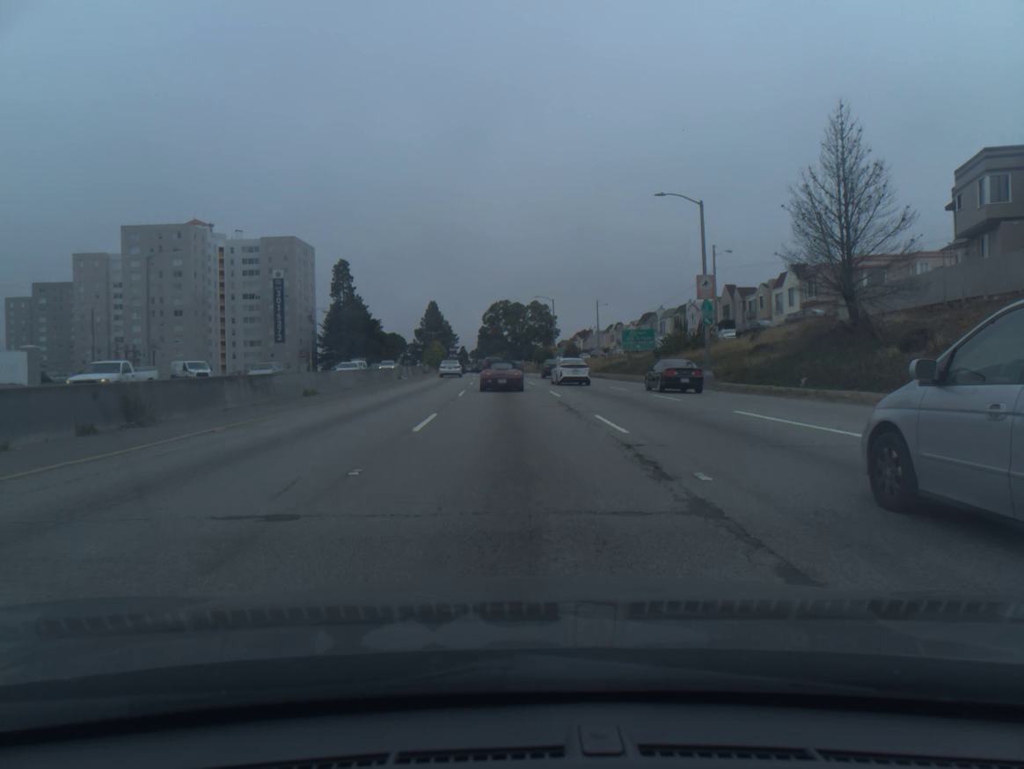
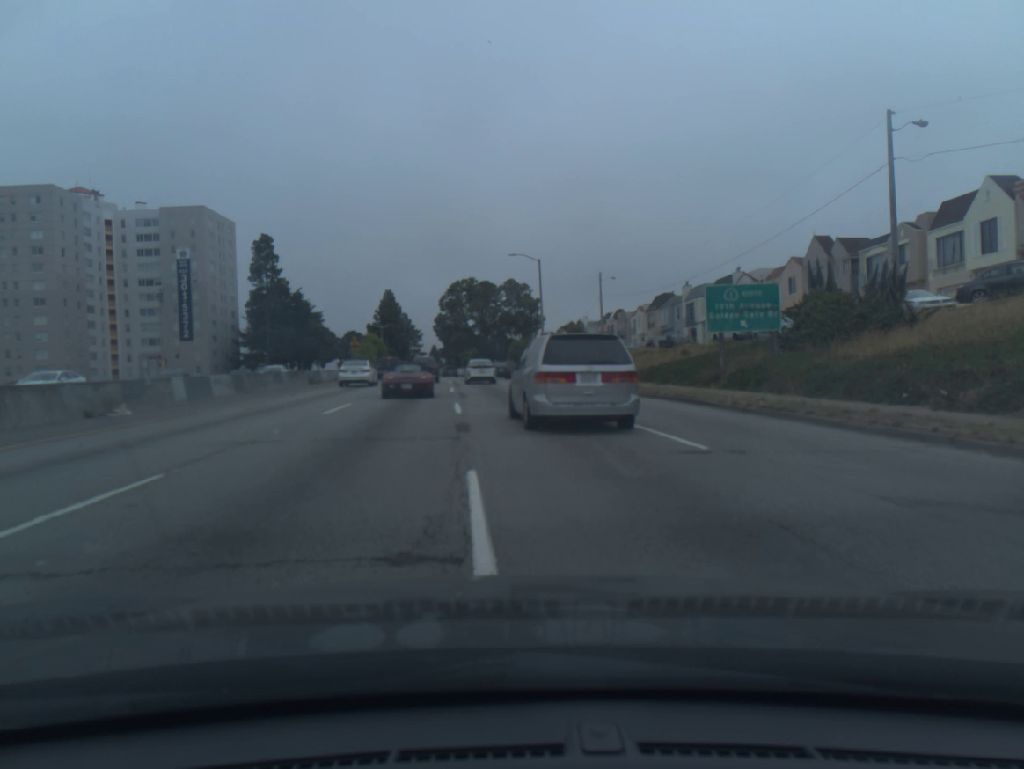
(+0.9, +38.6) m; +2°
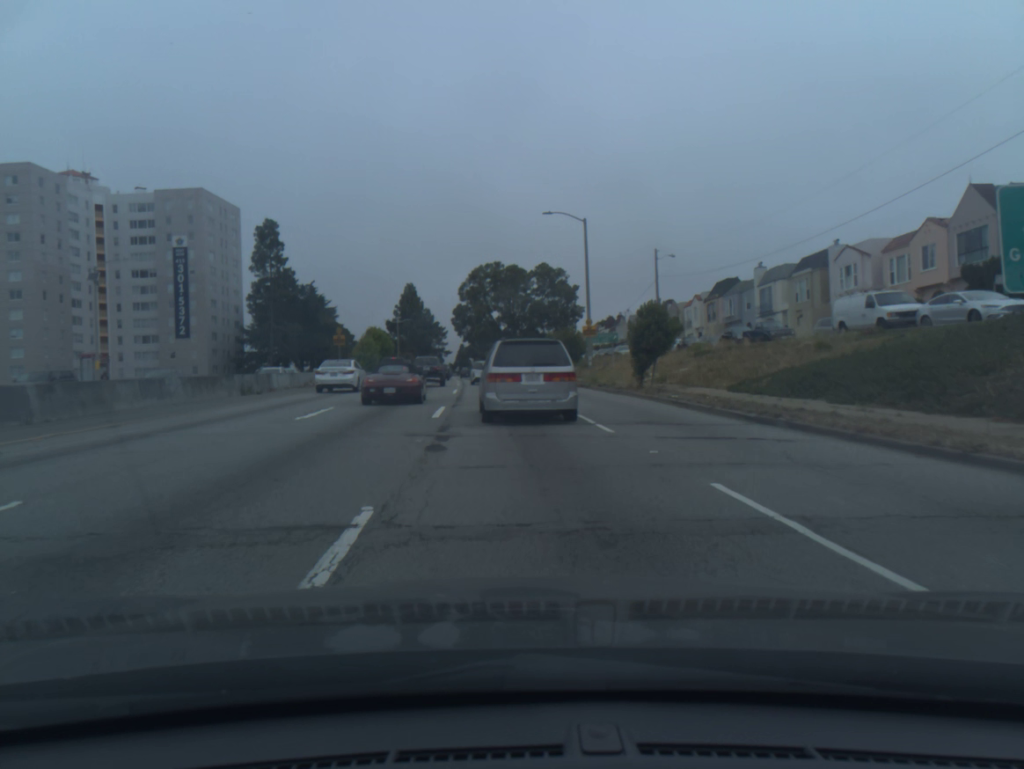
(-0.3, +16.6) m; -2°
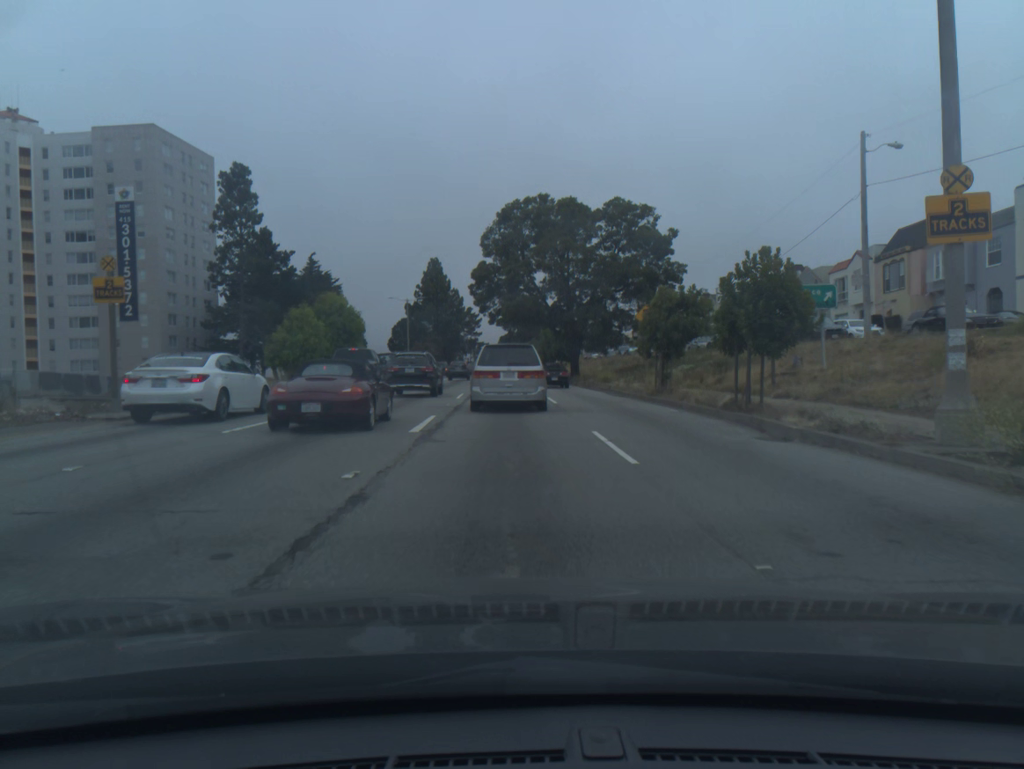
(-0.9, +33.2) m; -3°
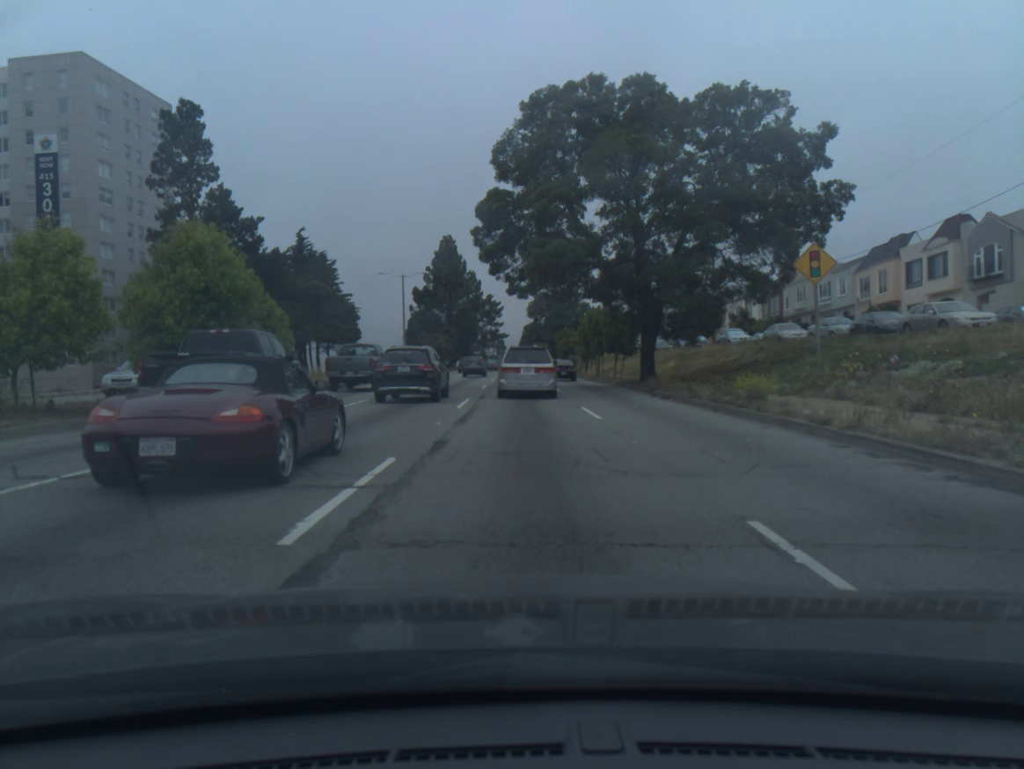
(-0.4, +22.9) m; -2°
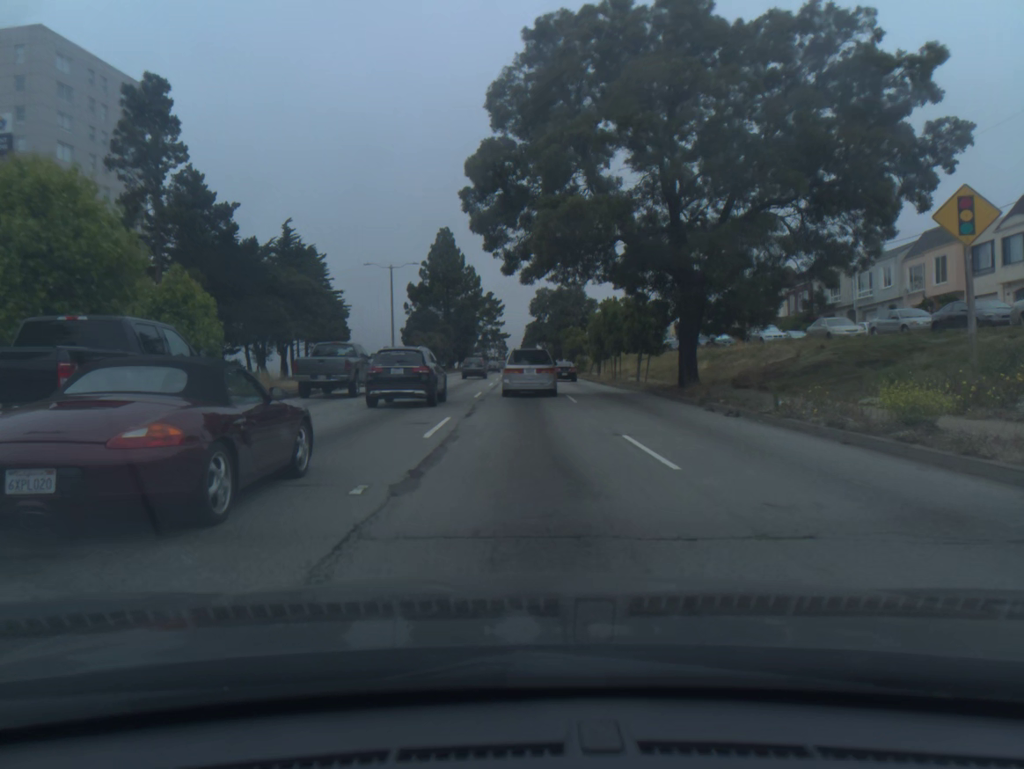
(0.0, +7.7) m; 0°
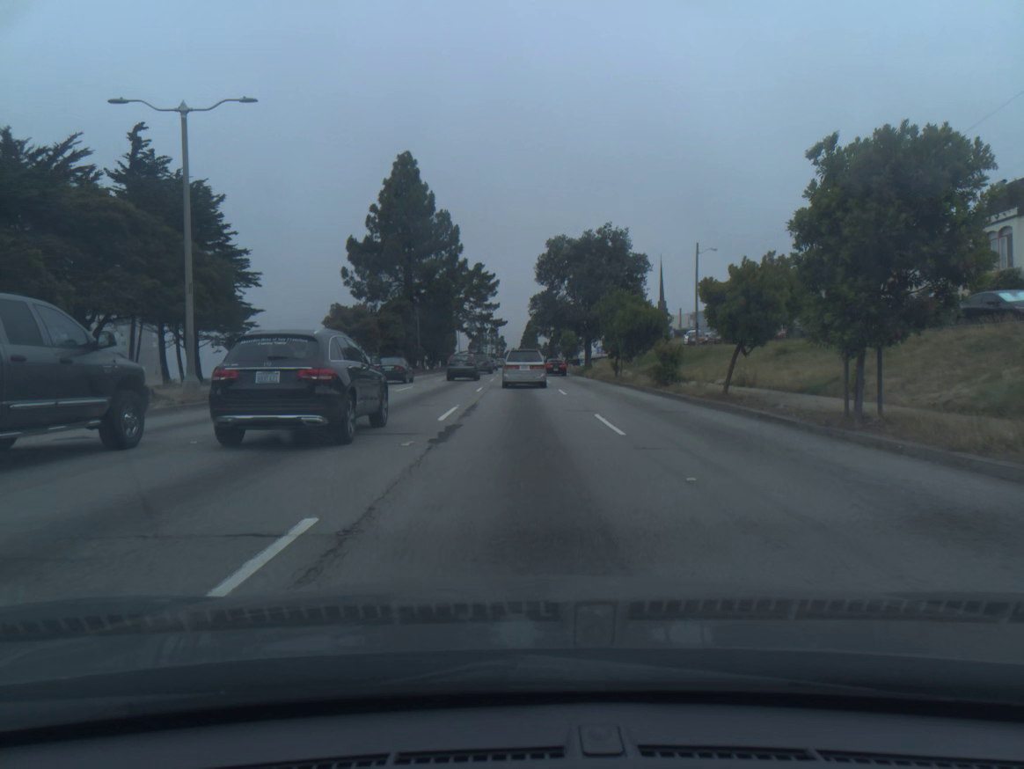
(-0.1, +40.2) m; 0°
